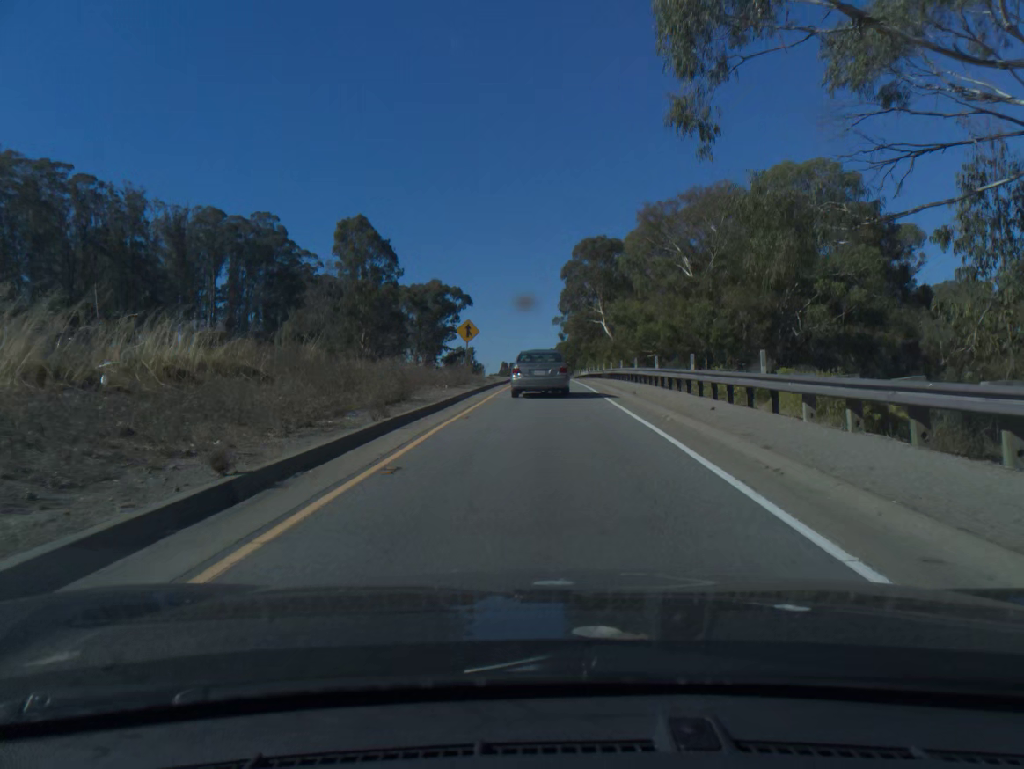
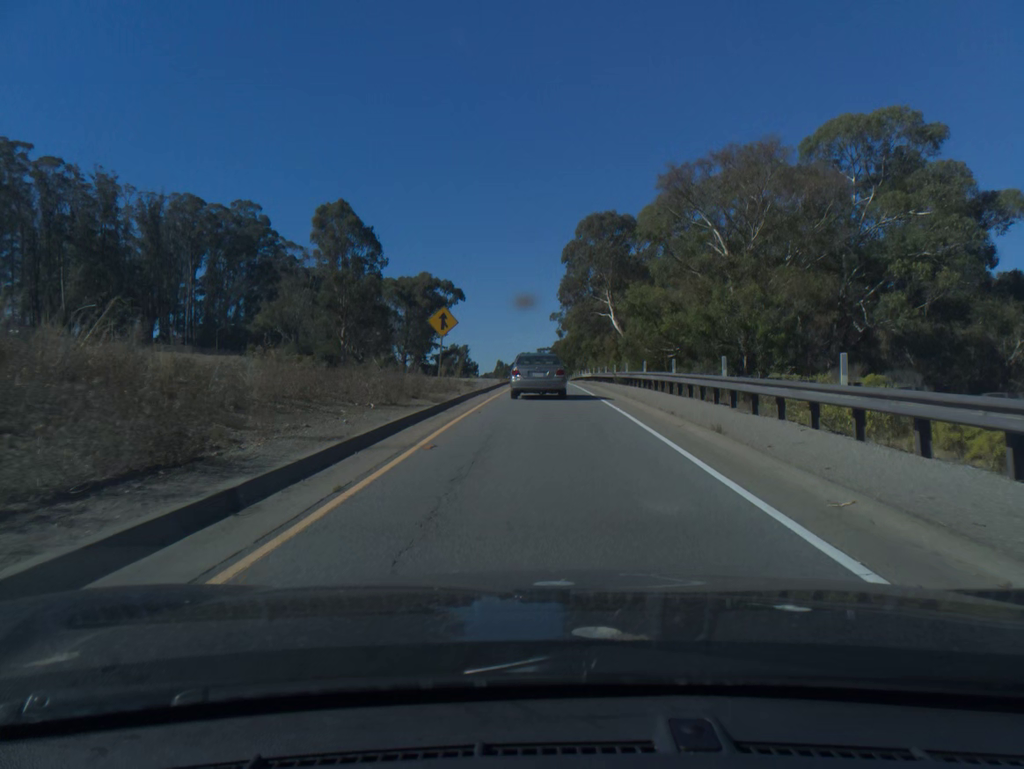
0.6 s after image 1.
(0.0, +12.0) m; 0°
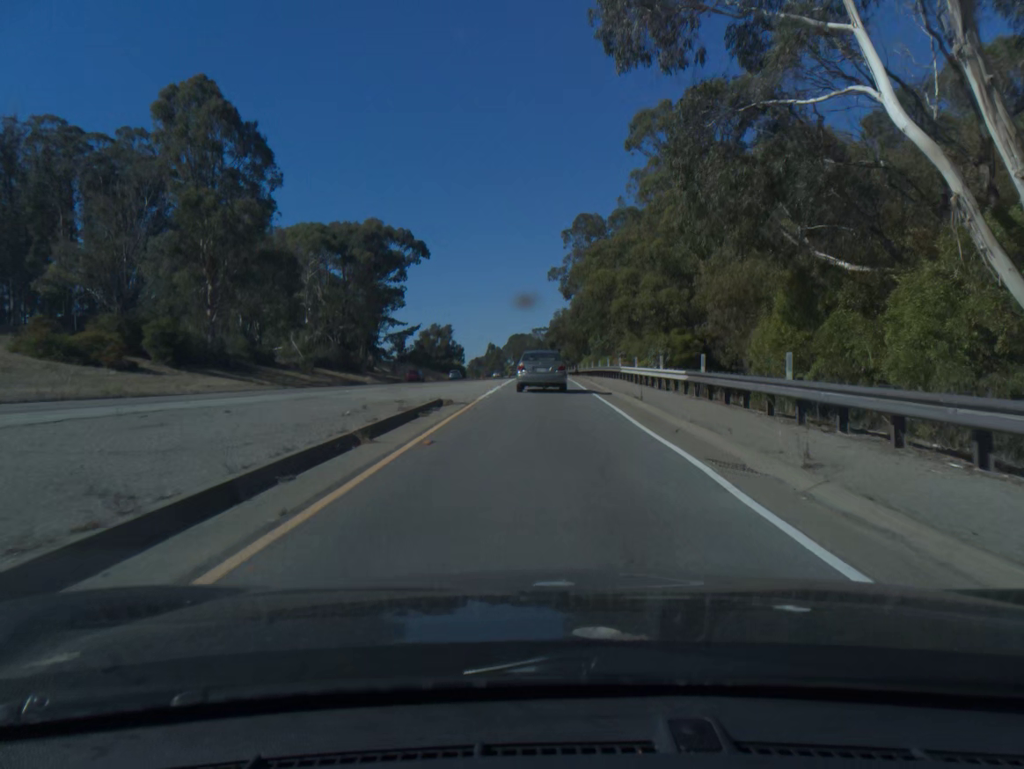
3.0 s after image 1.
(+0.4, +50.8) m; 0°
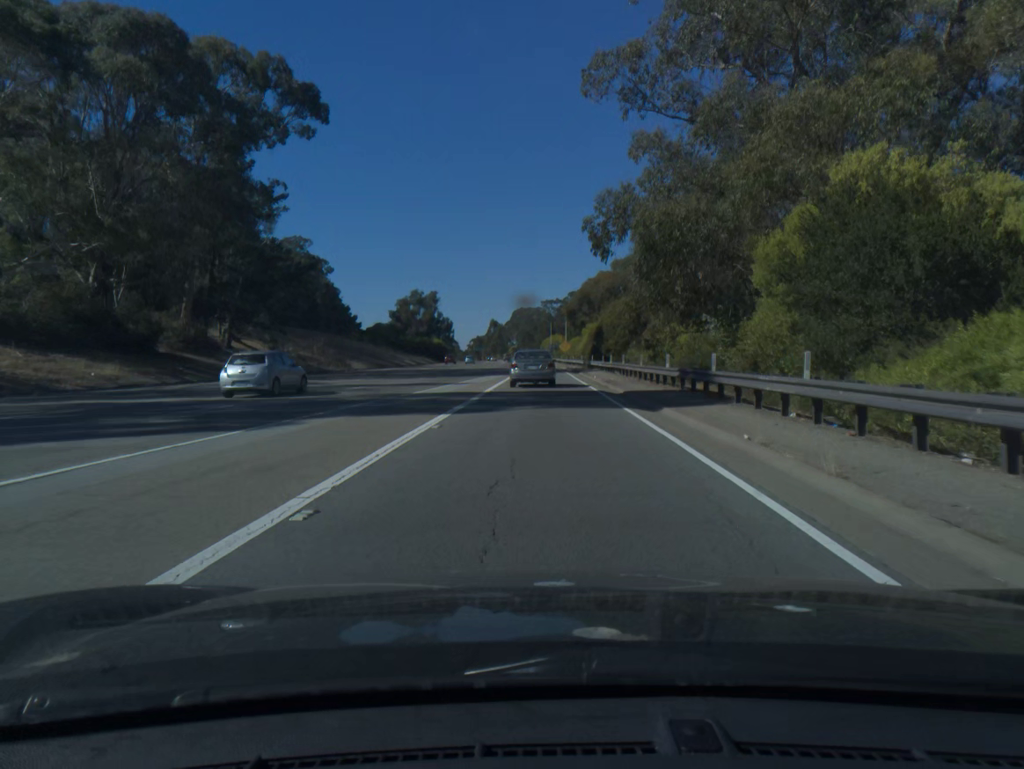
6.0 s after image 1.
(0.0, +68.6) m; -1°
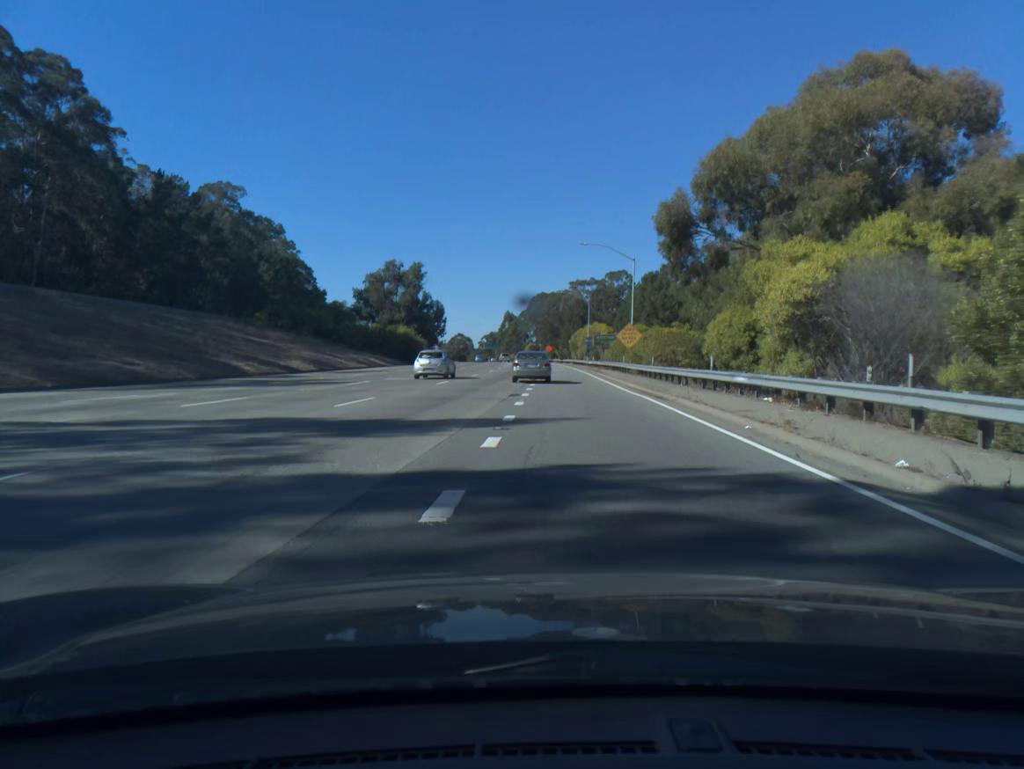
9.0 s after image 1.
(-0.8, +71.7) m; -2°
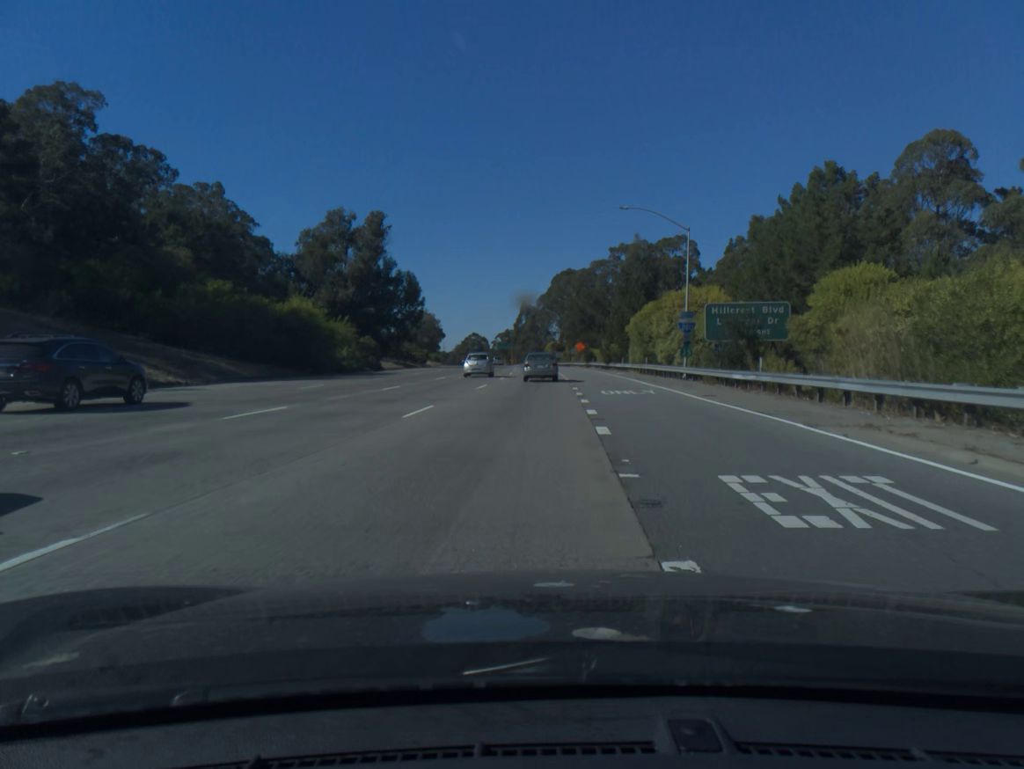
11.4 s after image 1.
(-0.8, +61.3) m; -2°
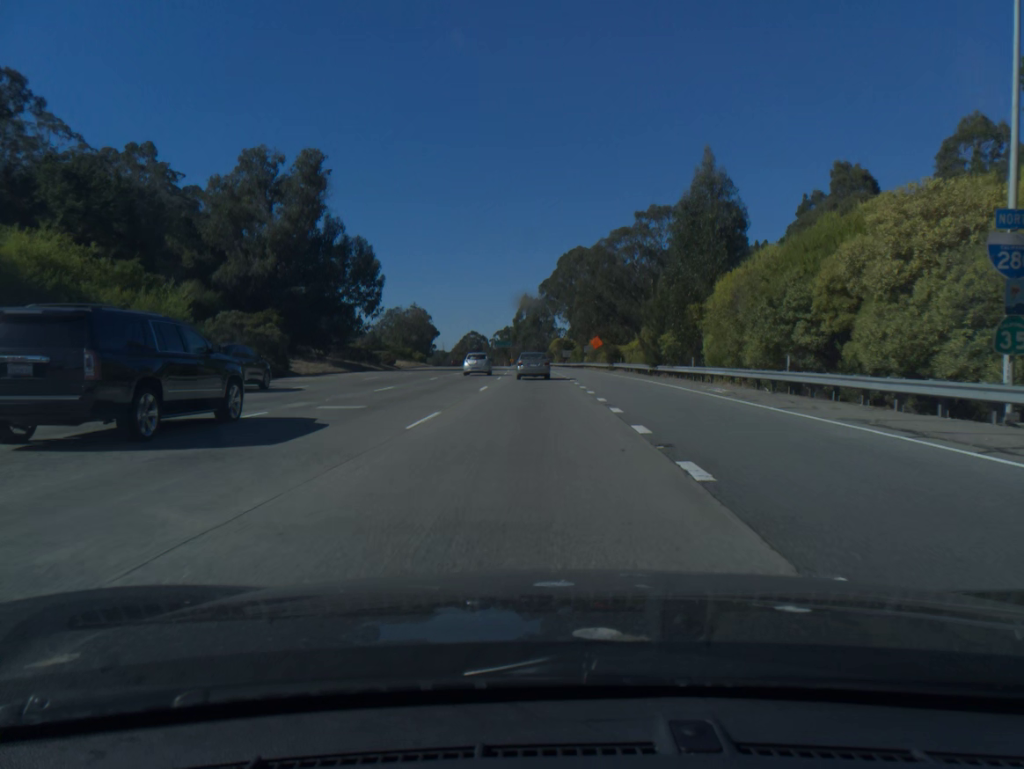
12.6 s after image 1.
(-0.1, +32.1) m; 0°
